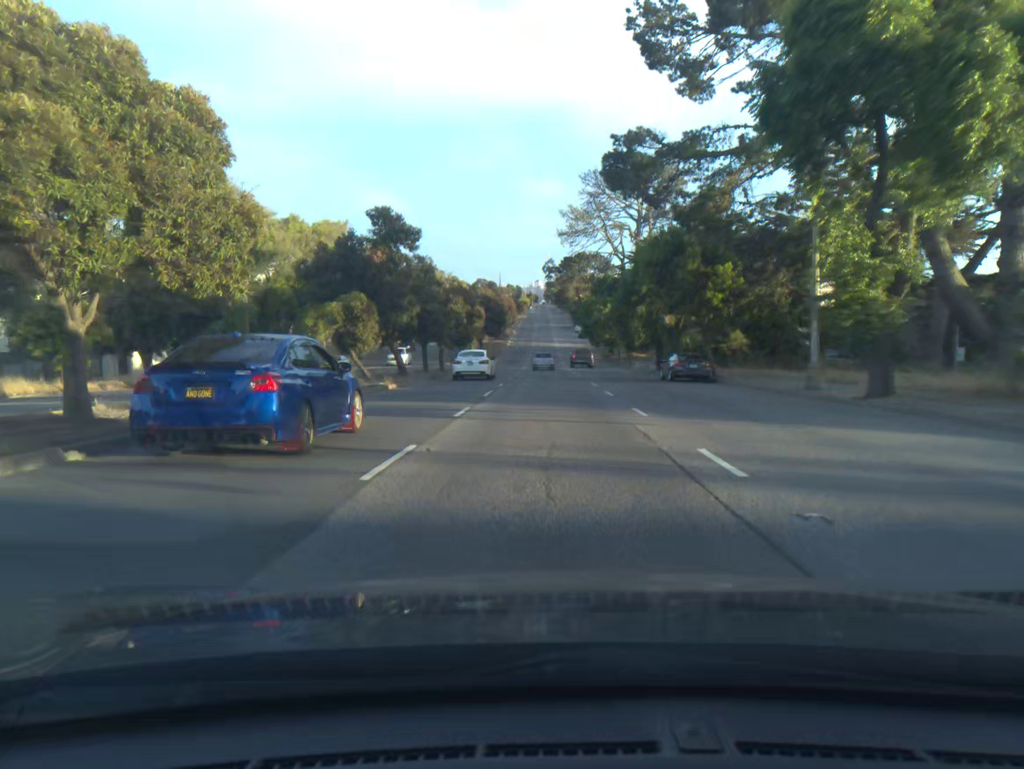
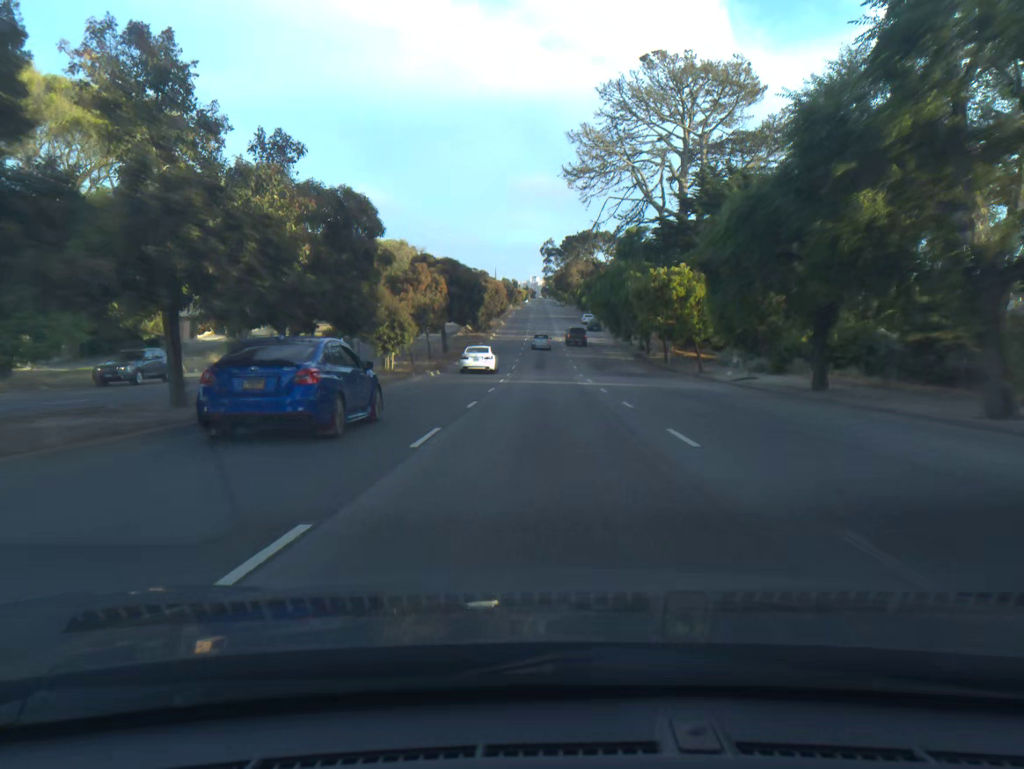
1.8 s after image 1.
(0.0, +34.0) m; 0°
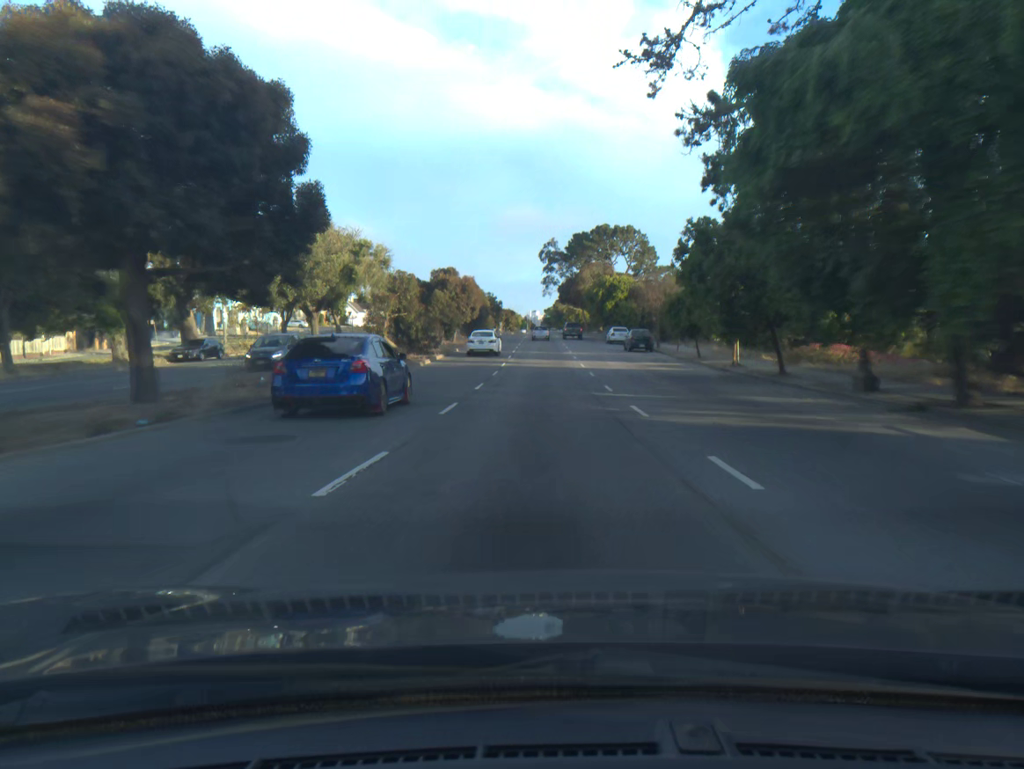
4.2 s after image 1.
(+0.1, +46.8) m; 0°
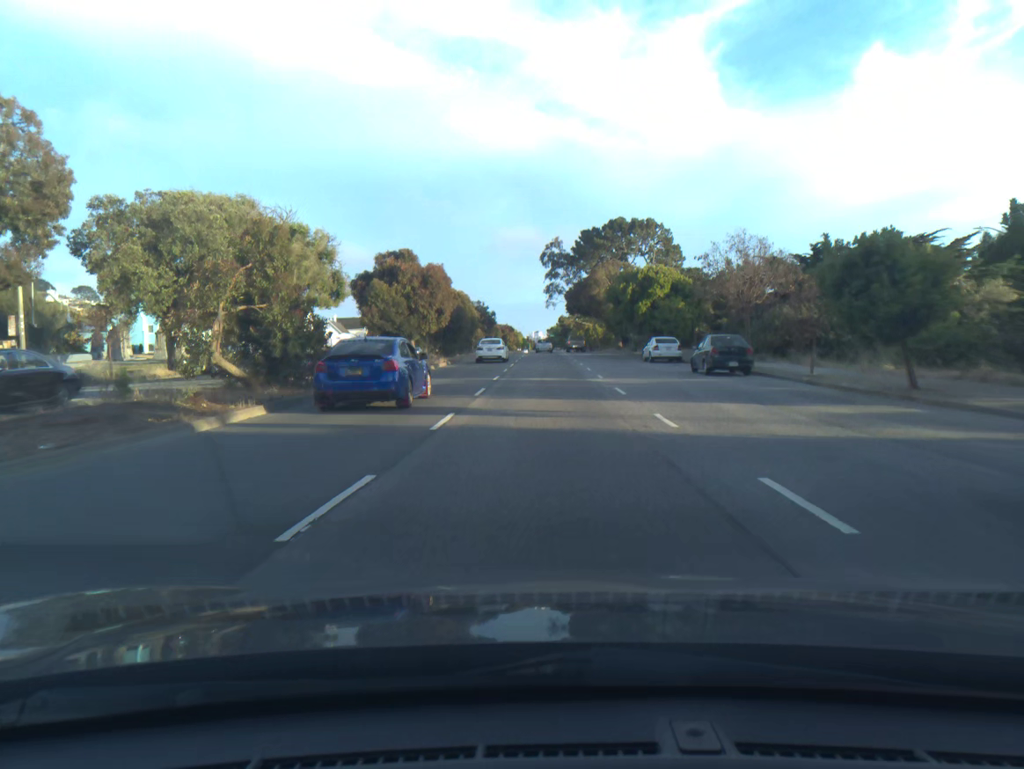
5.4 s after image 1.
(-0.1, +23.6) m; 0°
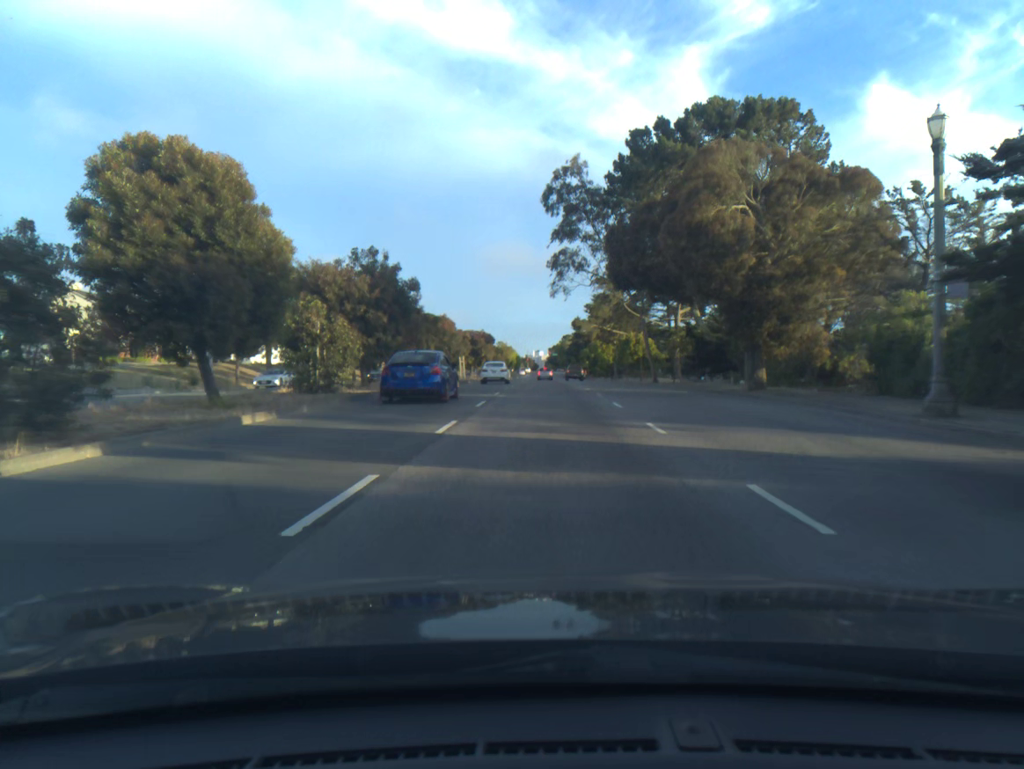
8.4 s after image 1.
(+0.3, +57.1) m; 0°
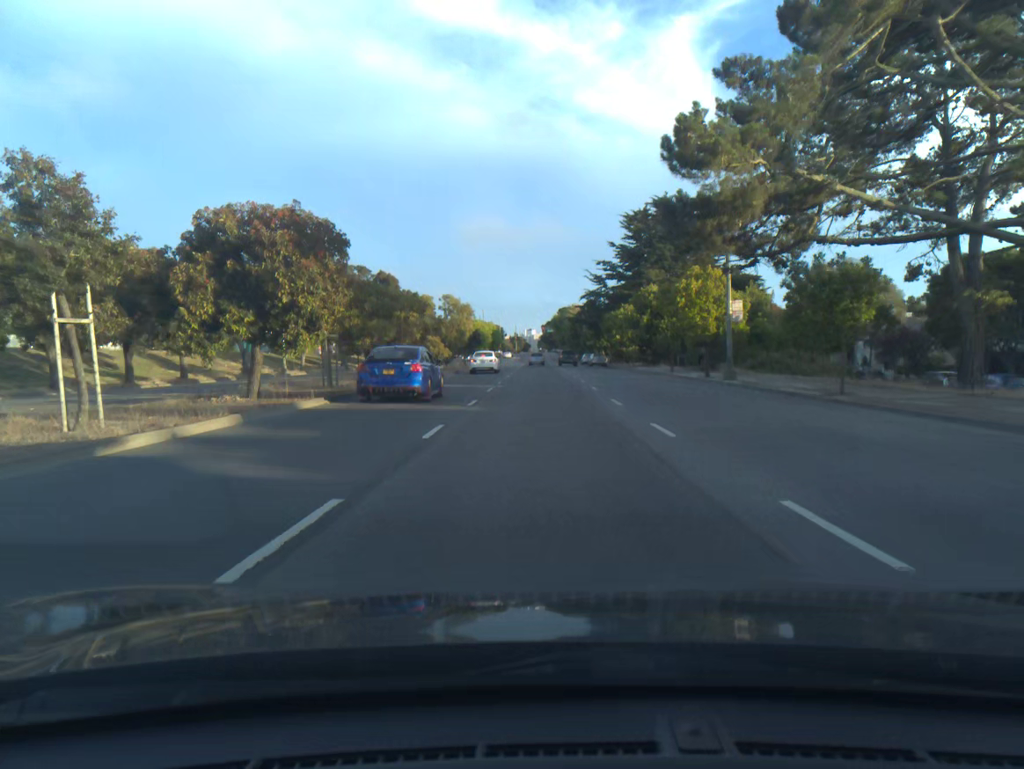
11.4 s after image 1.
(+0.2, +58.6) m; +1°
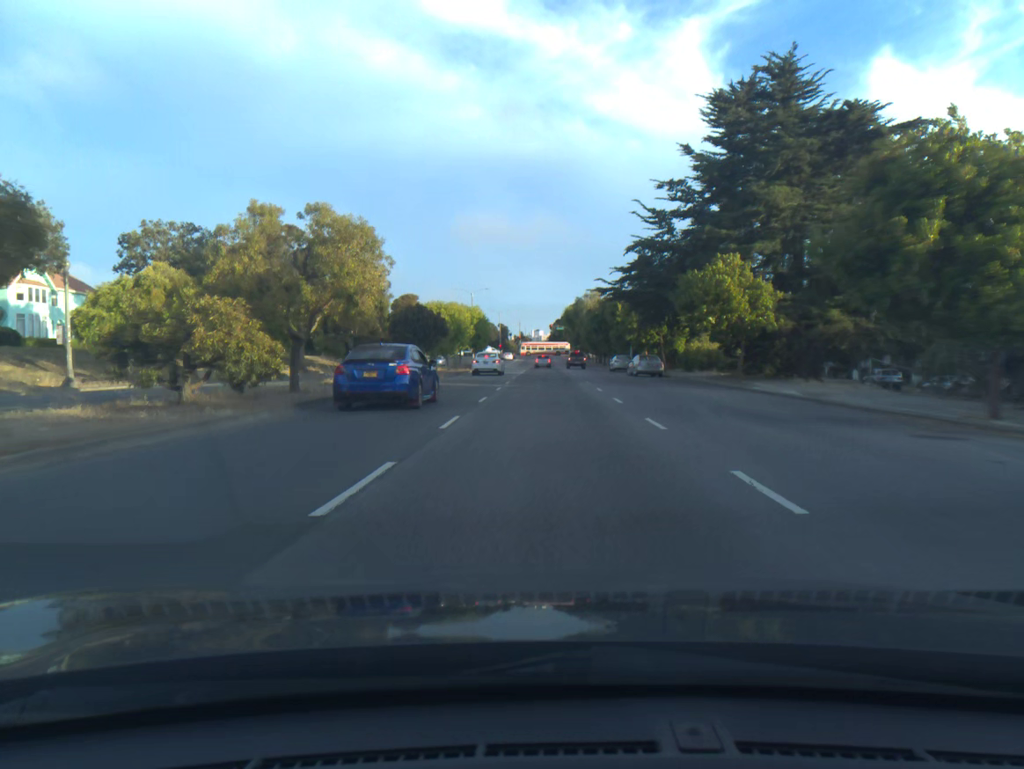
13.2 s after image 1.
(-0.2, +34.8) m; -1°
